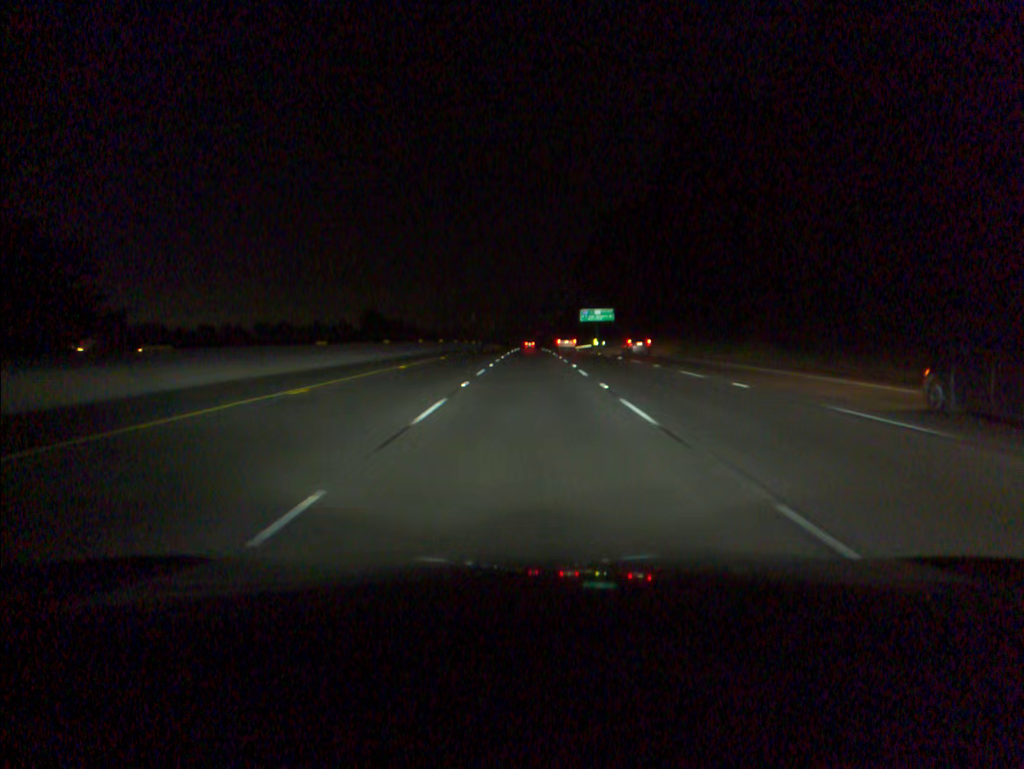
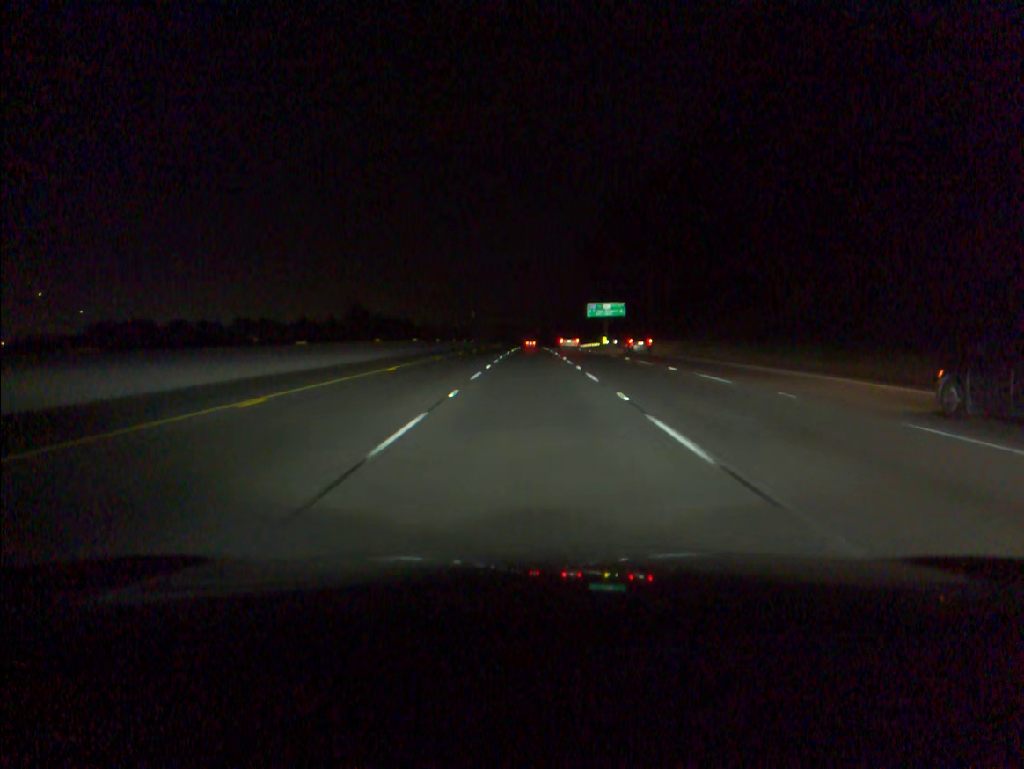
(0.0, +17.8) m; 0°
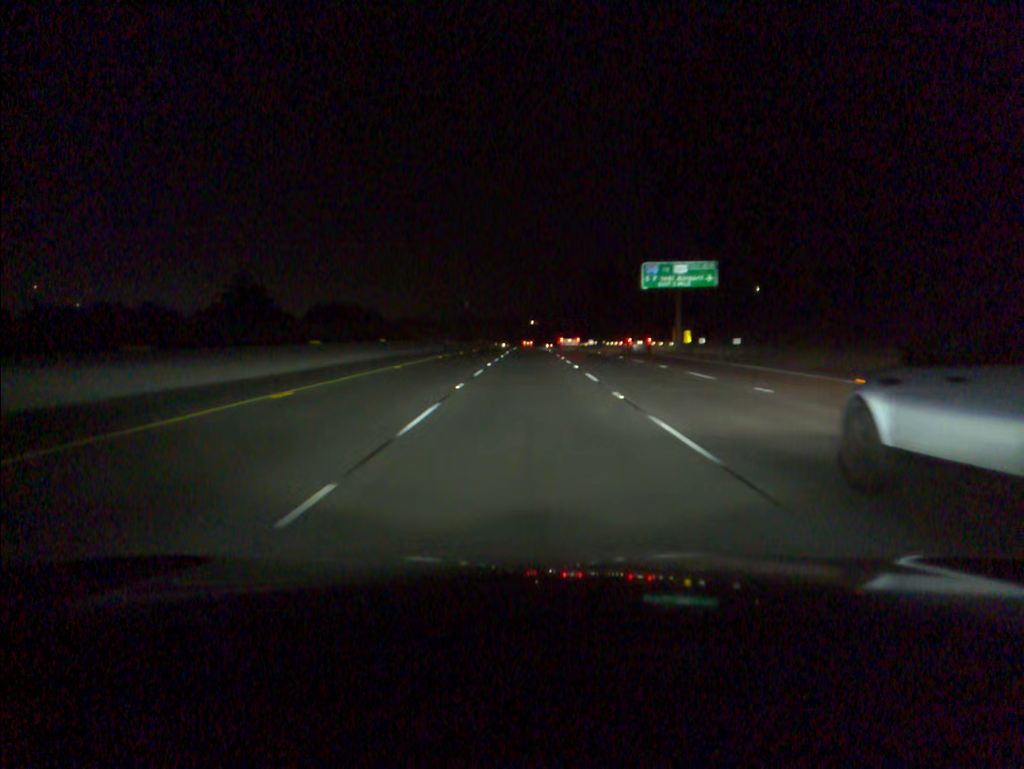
(+0.1, +71.1) m; 0°
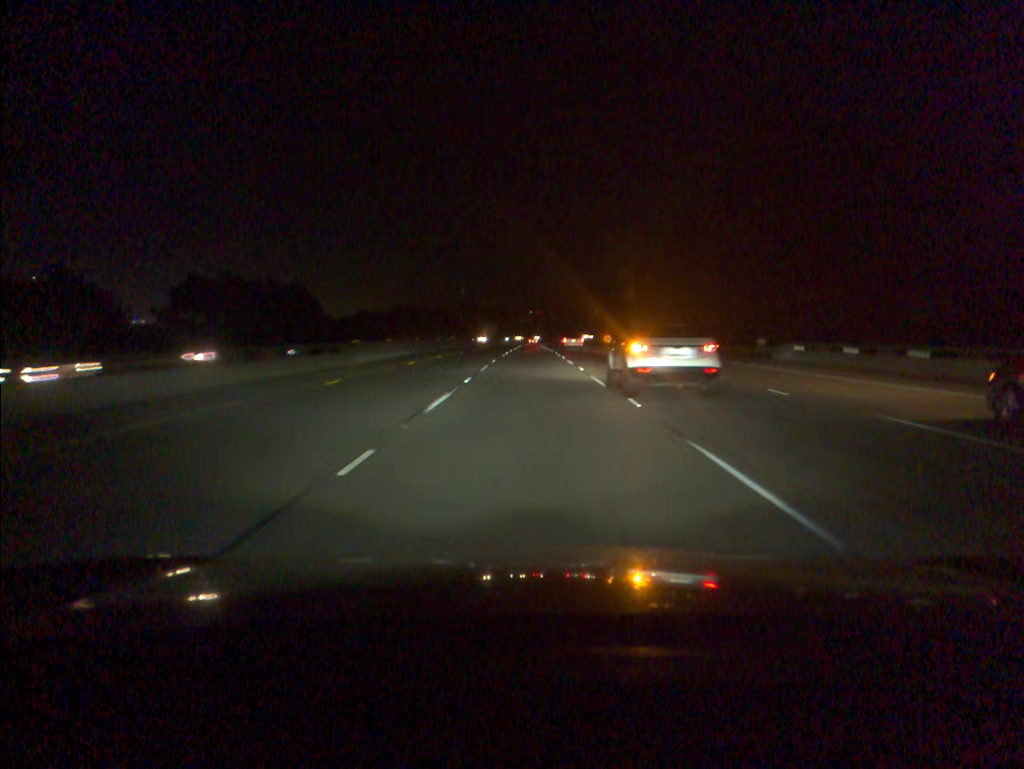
(-0.1, +88.9) m; 0°
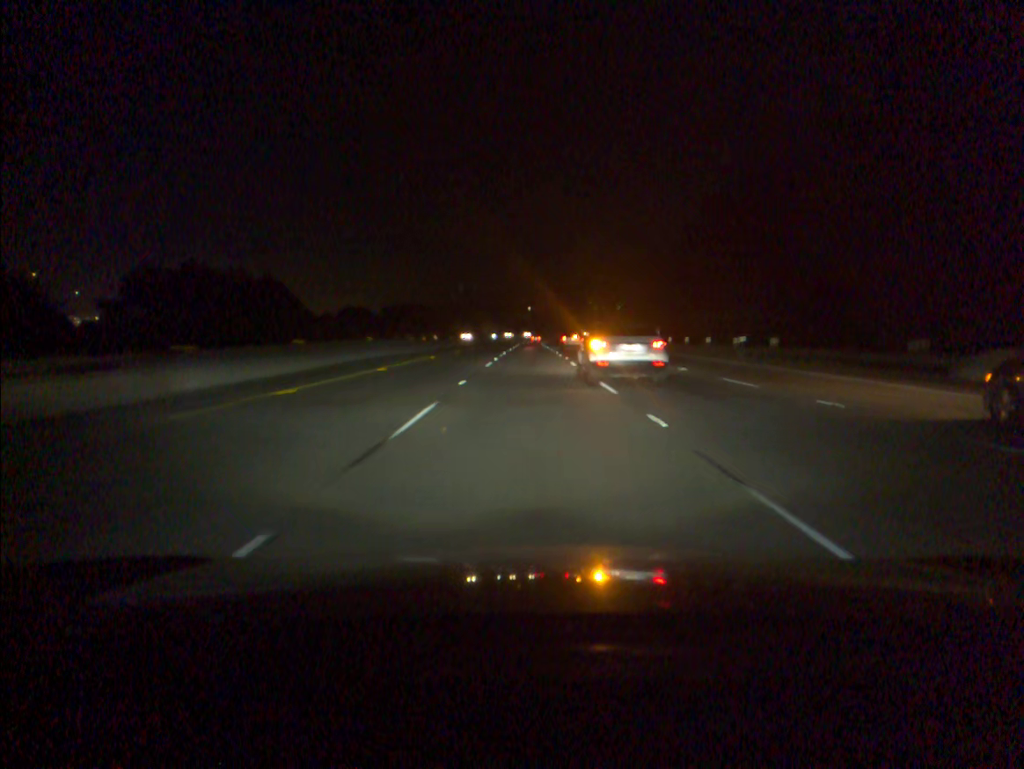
(0.0, +17.7) m; 0°
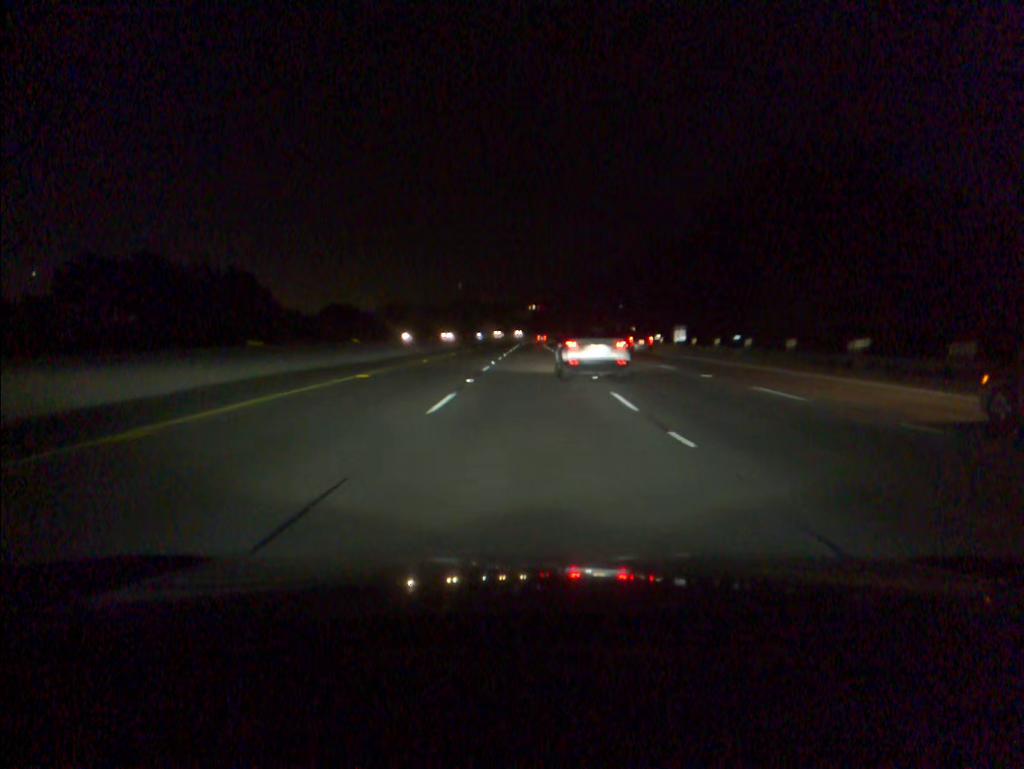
(0.0, +17.7) m; 0°
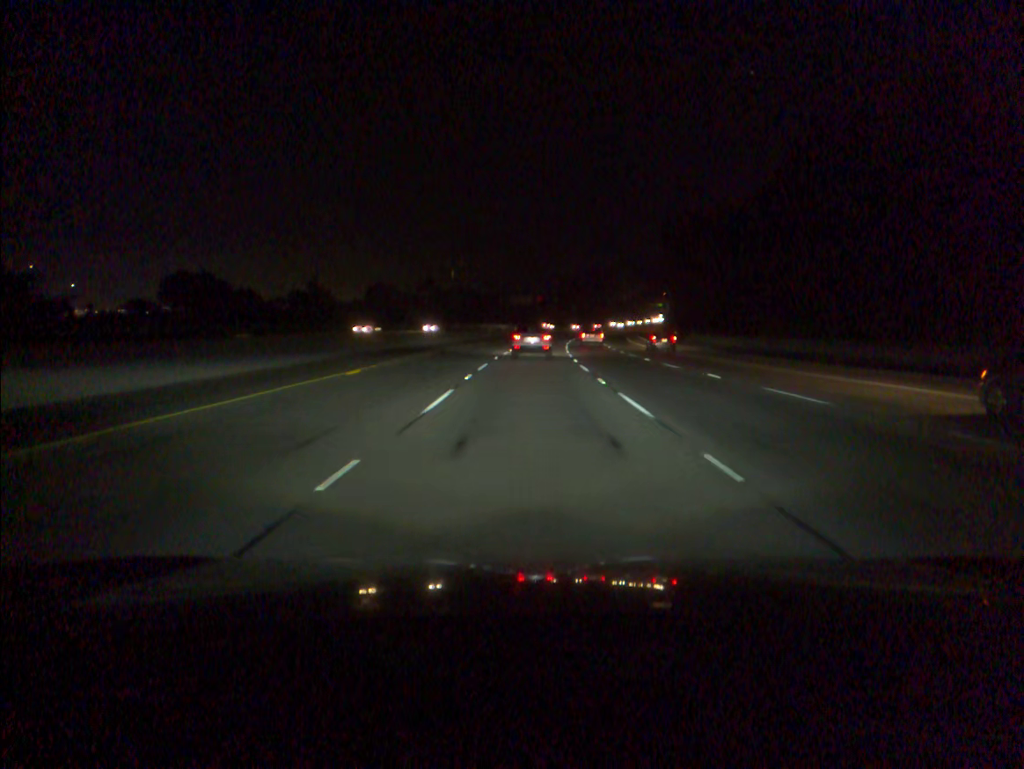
(+0.2, +88.6) m; 0°
